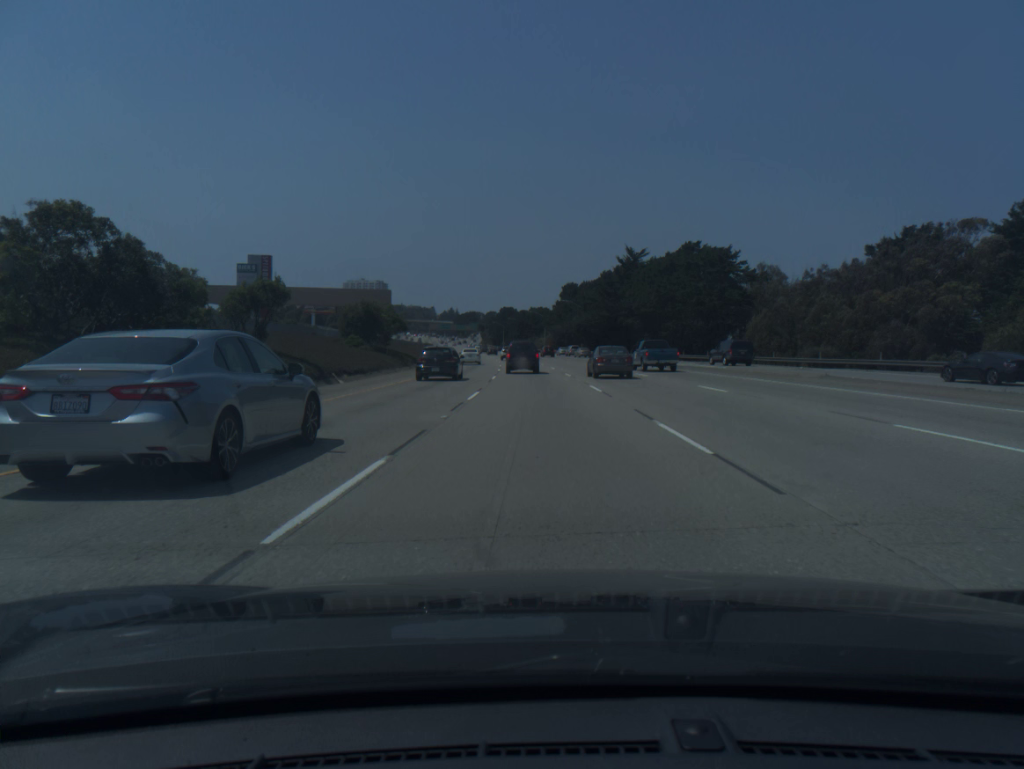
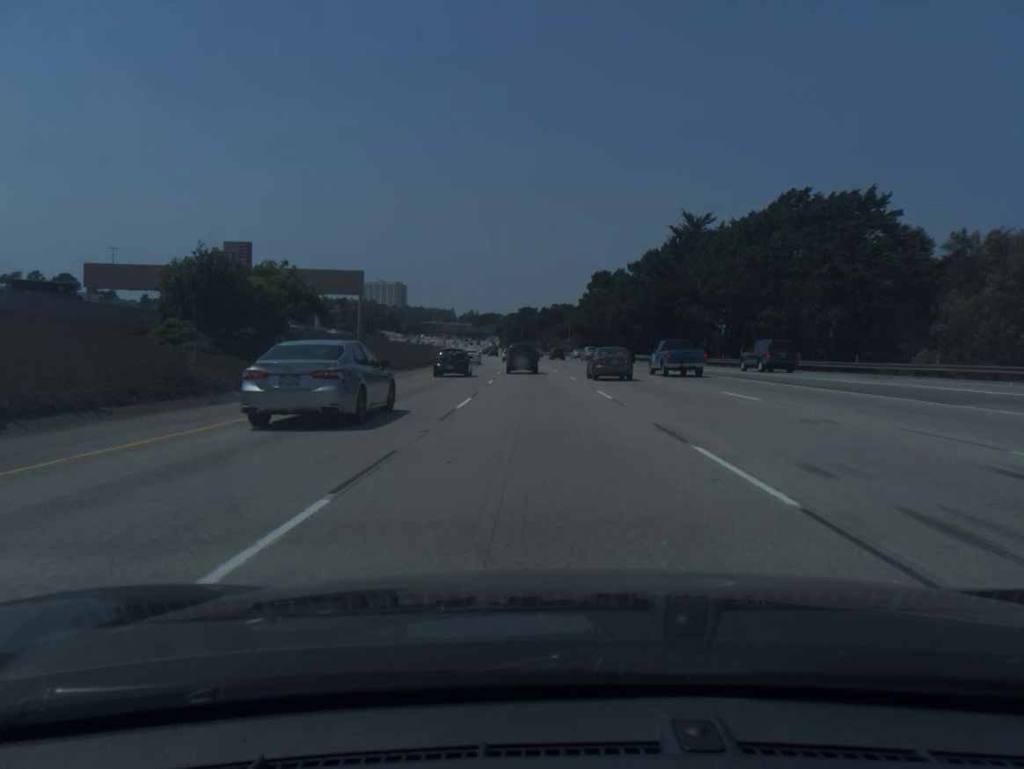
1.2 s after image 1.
(-0.4, +32.6) m; -2°
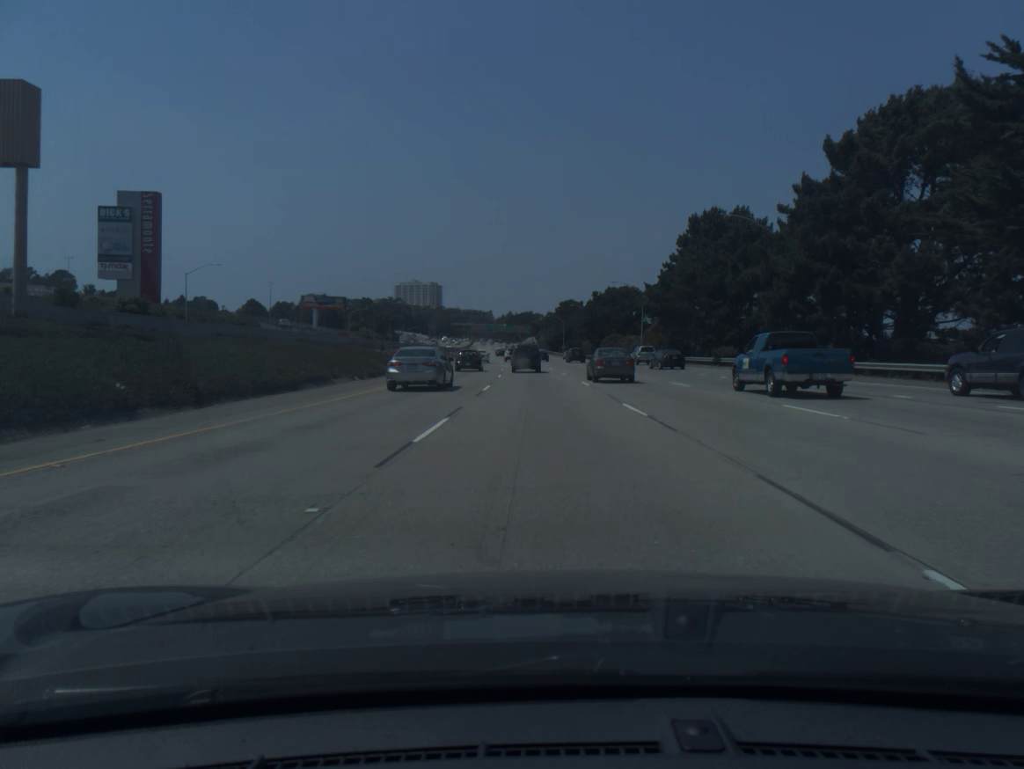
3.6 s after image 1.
(-1.9, +63.7) m; -3°
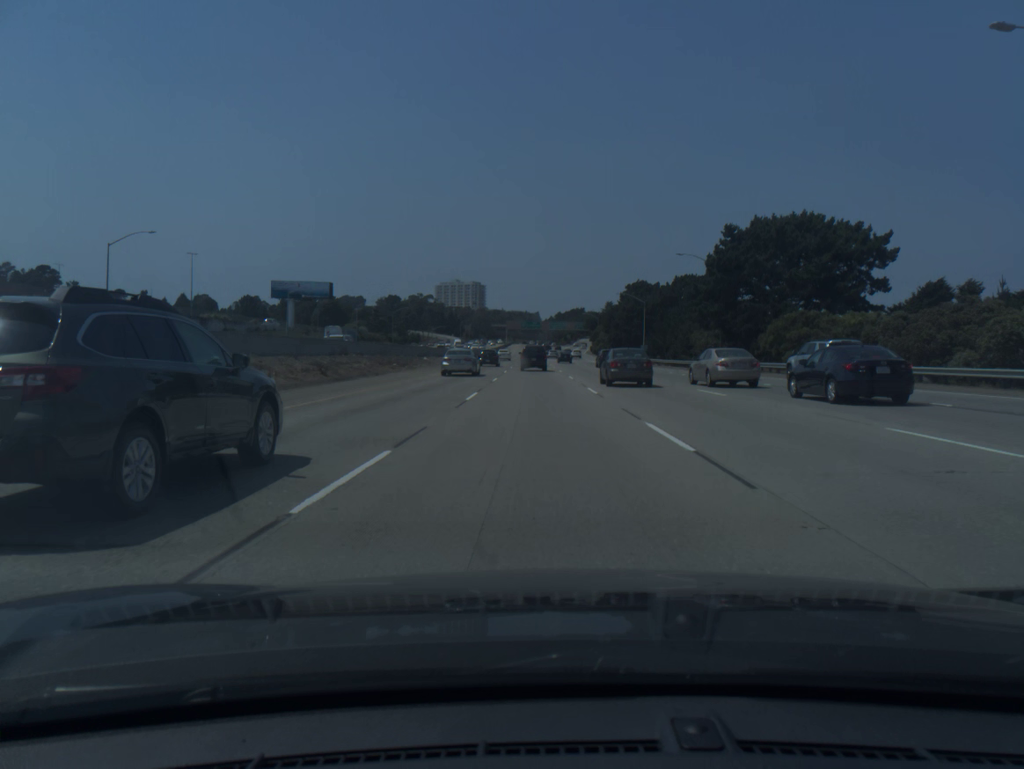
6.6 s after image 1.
(-2.2, +78.6) m; -4°
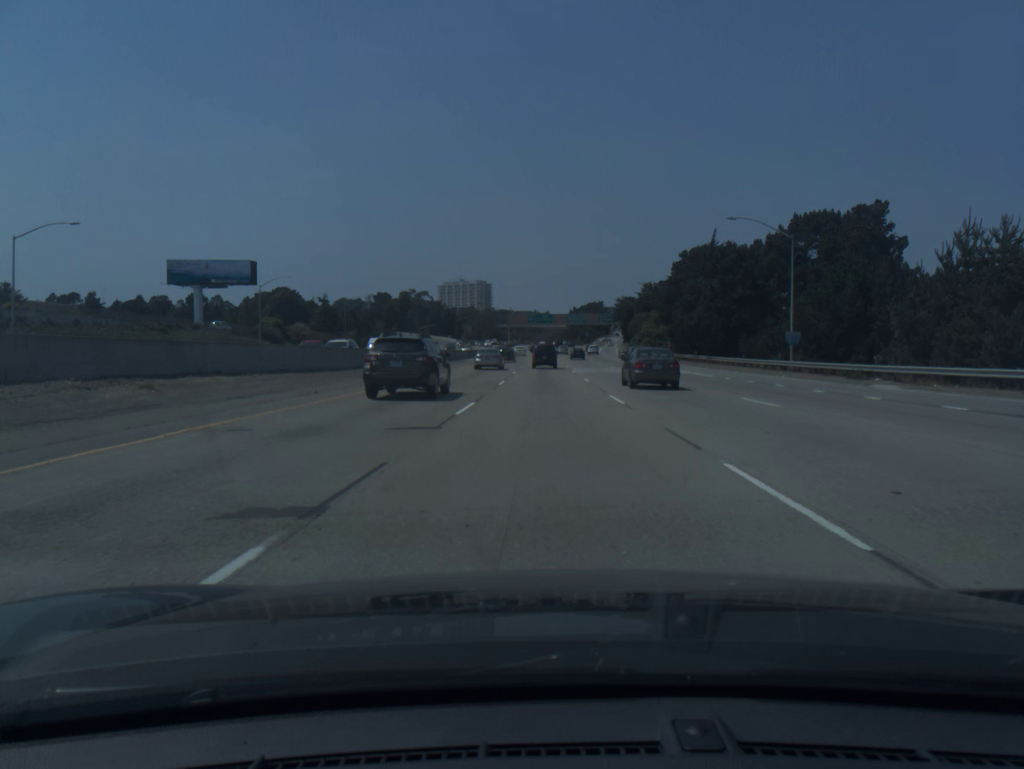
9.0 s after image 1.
(-0.9, +62.9) m; -1°
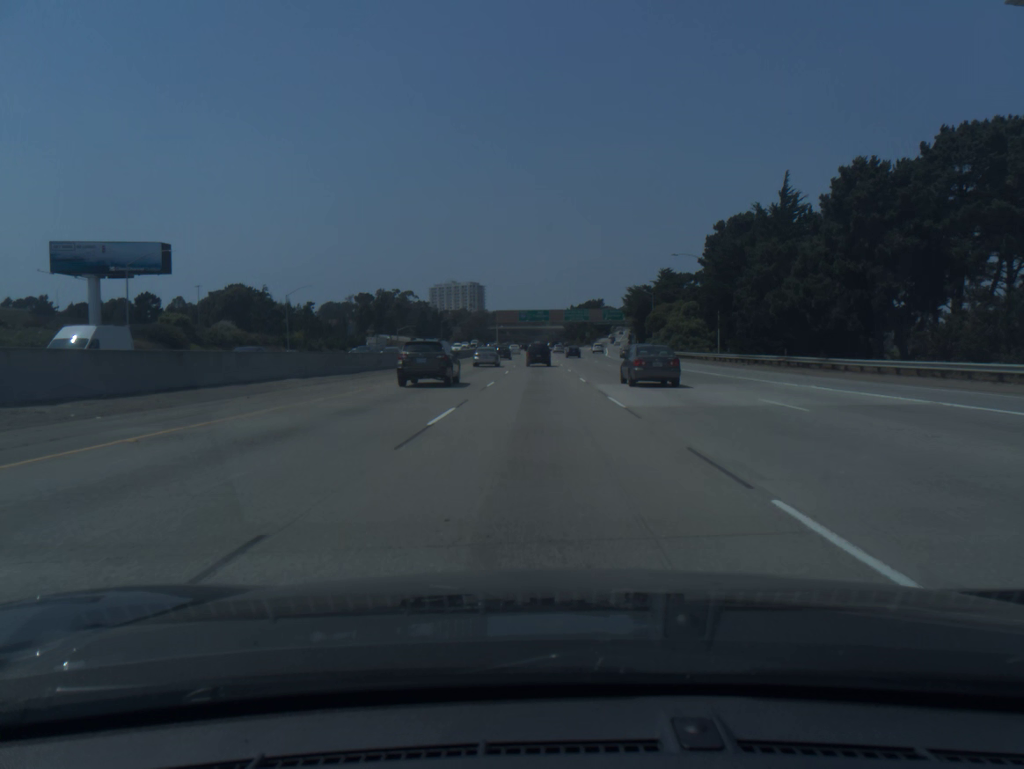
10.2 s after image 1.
(+0.1, +31.7) m; 0°
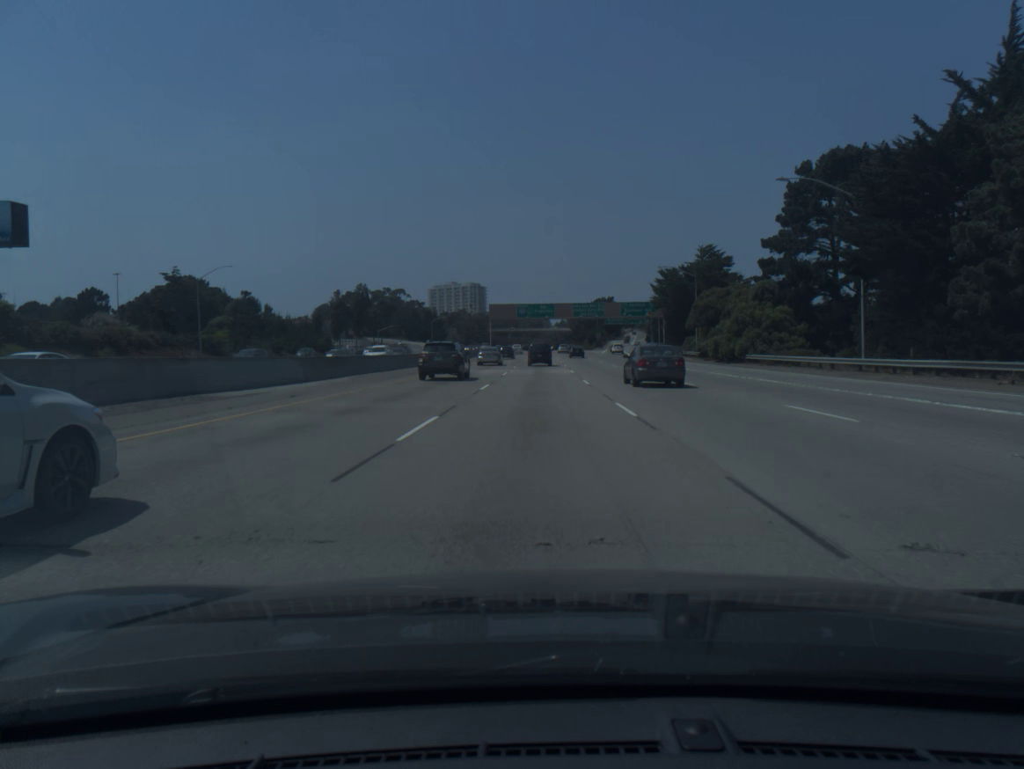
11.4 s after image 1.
(0.0, +31.9) m; 0°
